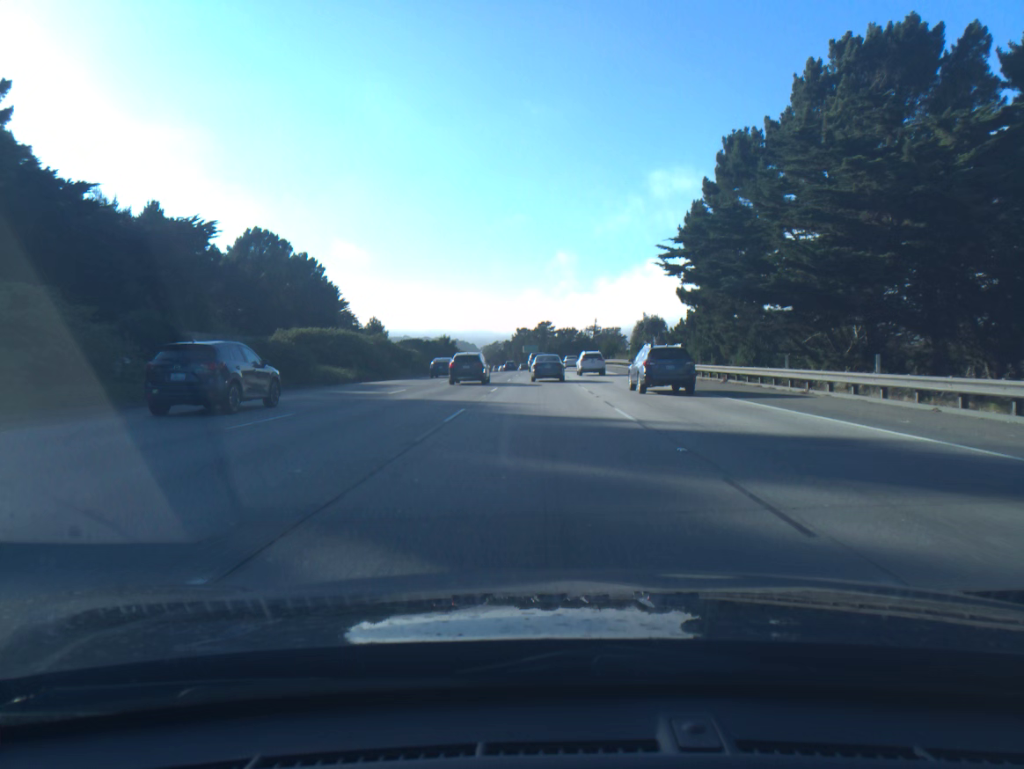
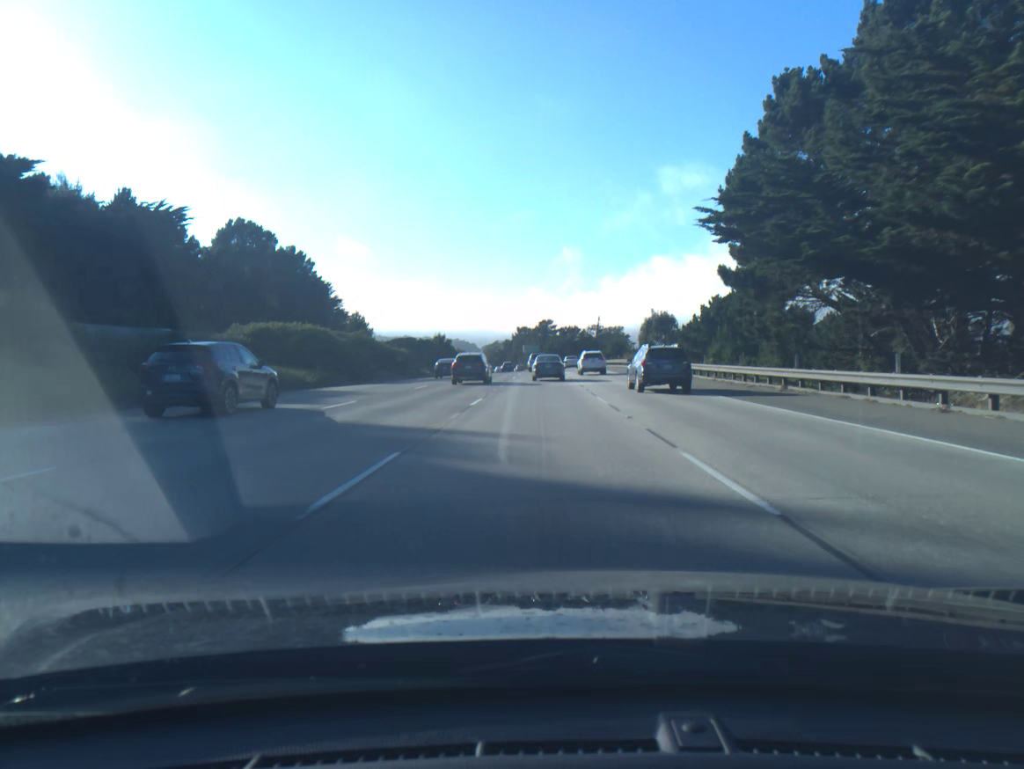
(0.0, +8.7) m; 0°
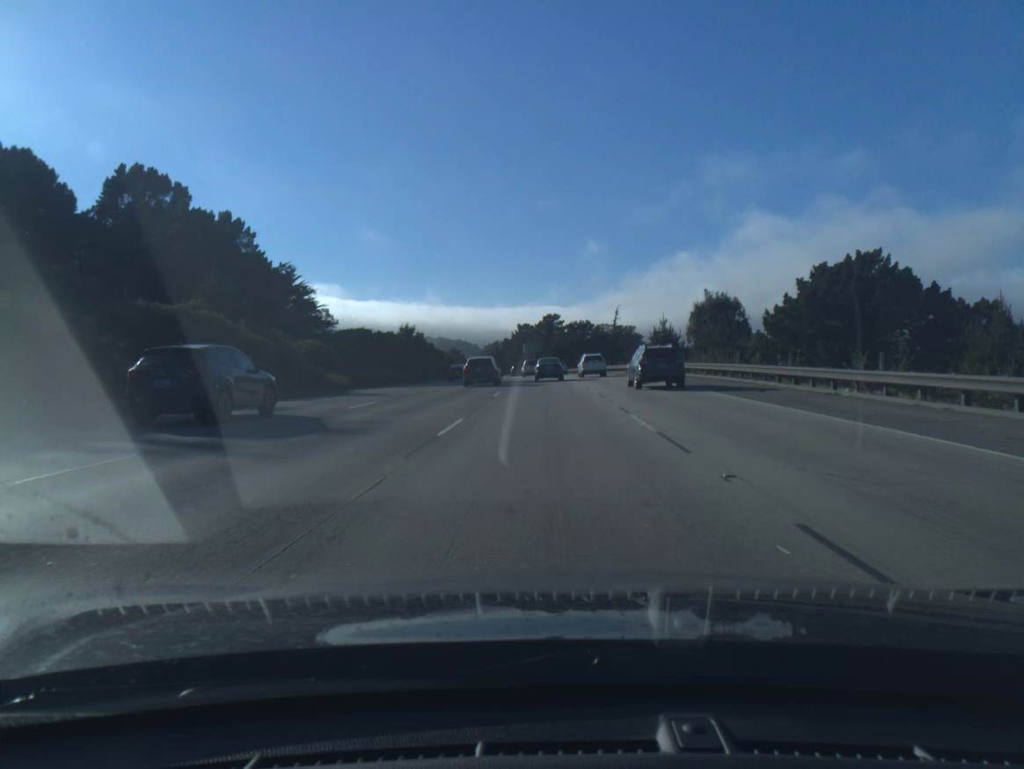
(-0.2, +36.8) m; 0°
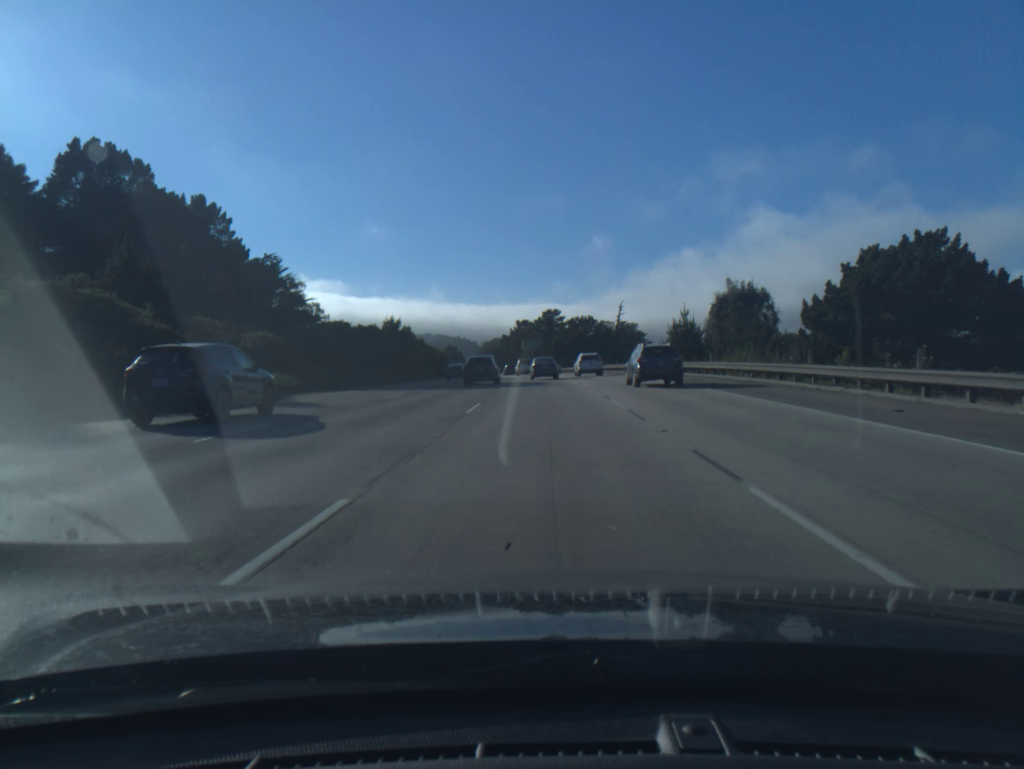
(0.0, +9.7) m; 0°
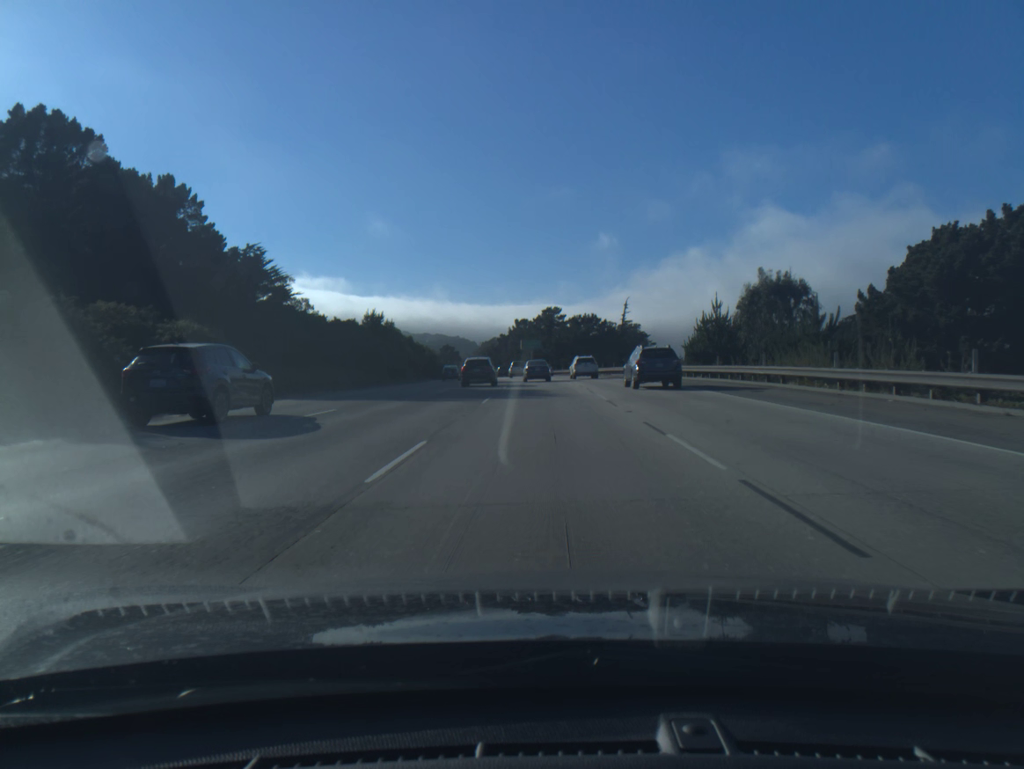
(0.0, +9.9) m; 0°
